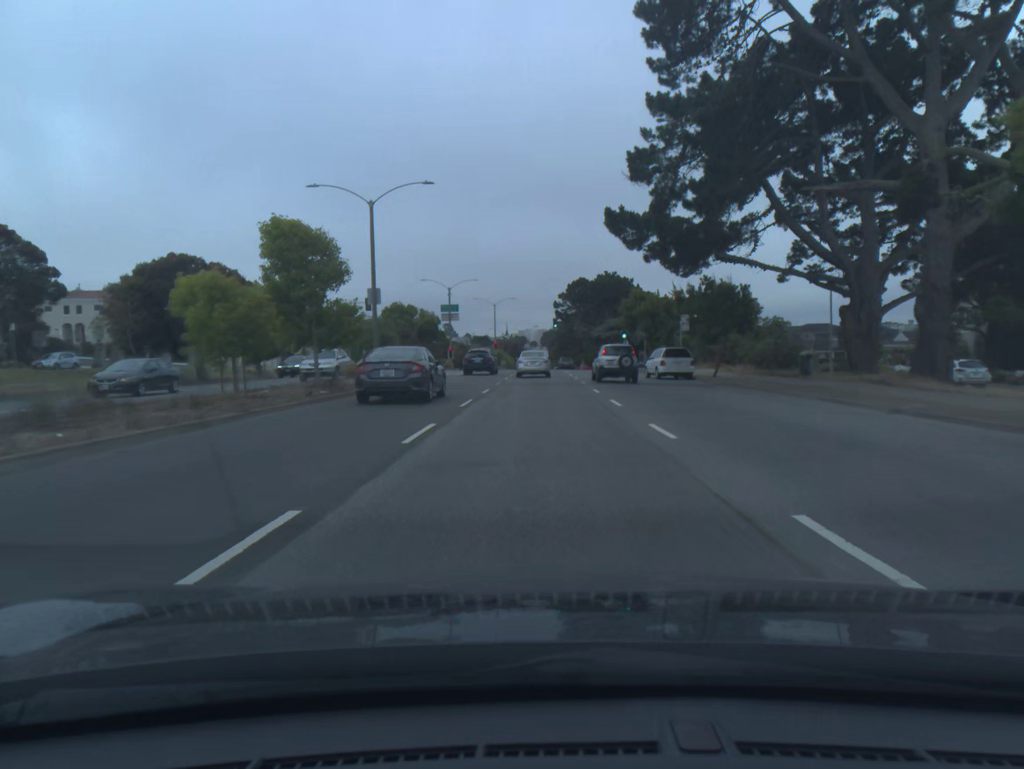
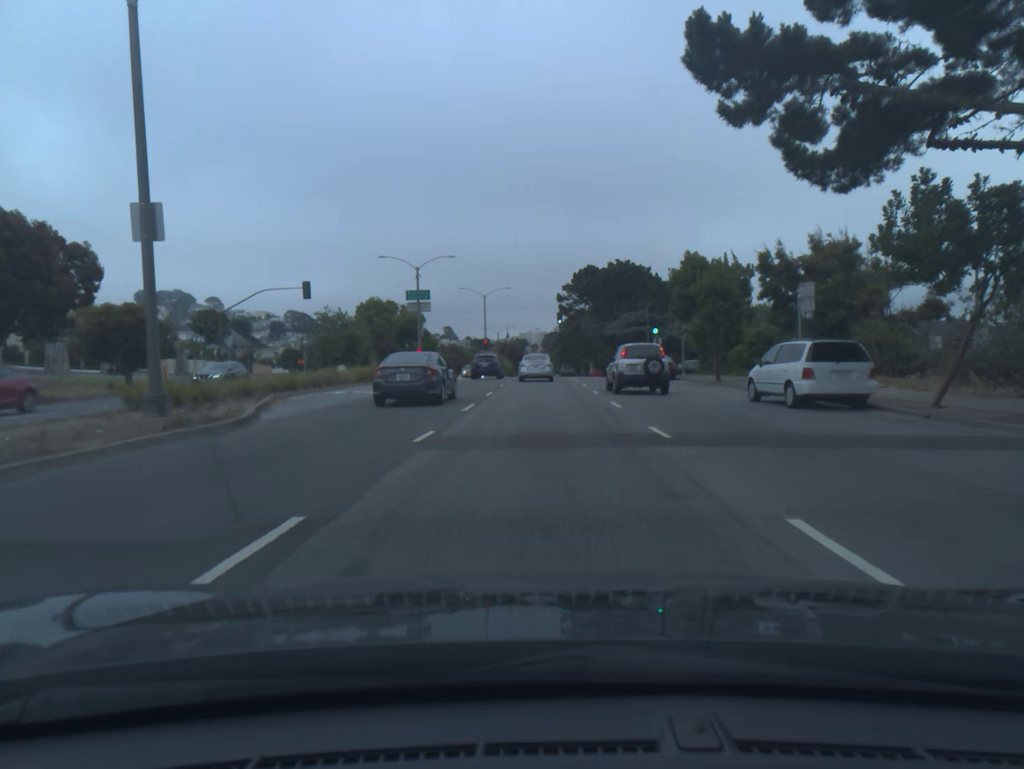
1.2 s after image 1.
(0.0, +21.5) m; 0°
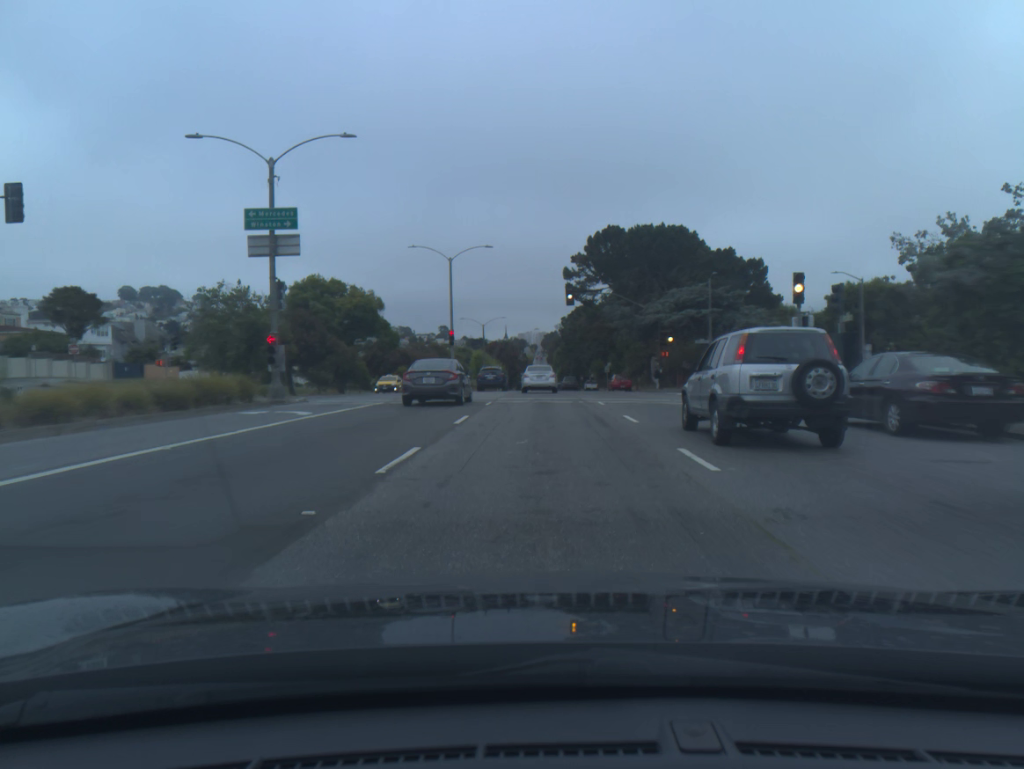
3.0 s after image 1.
(0.0, +31.9) m; 0°
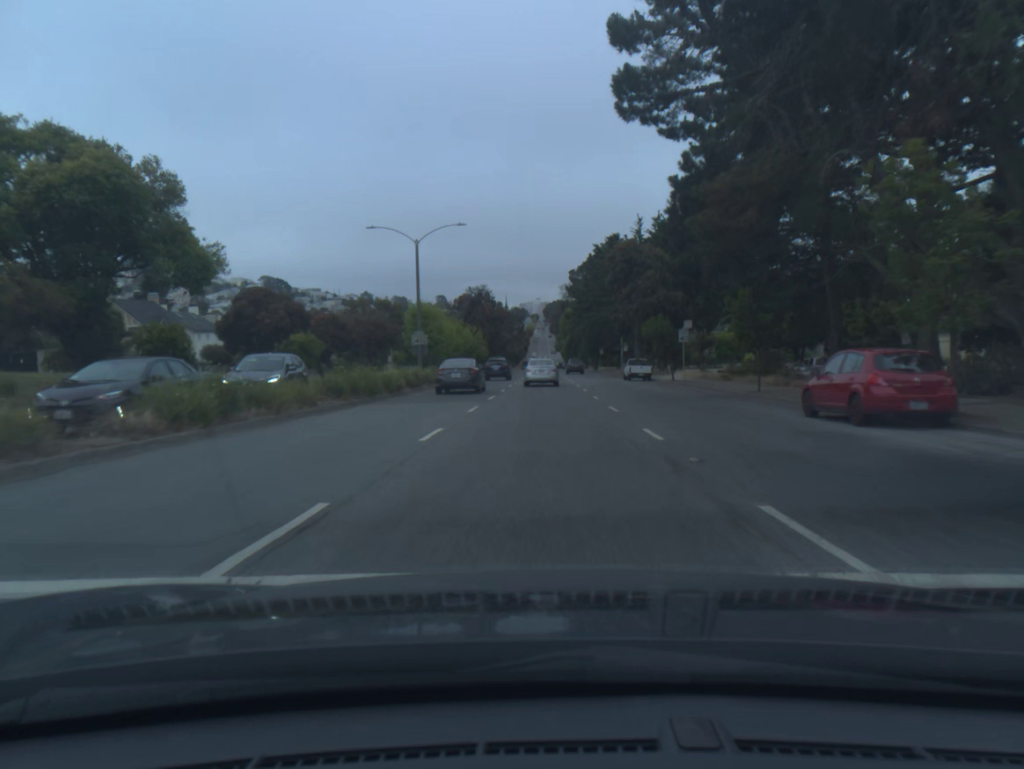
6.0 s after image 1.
(0.0, +53.1) m; 0°
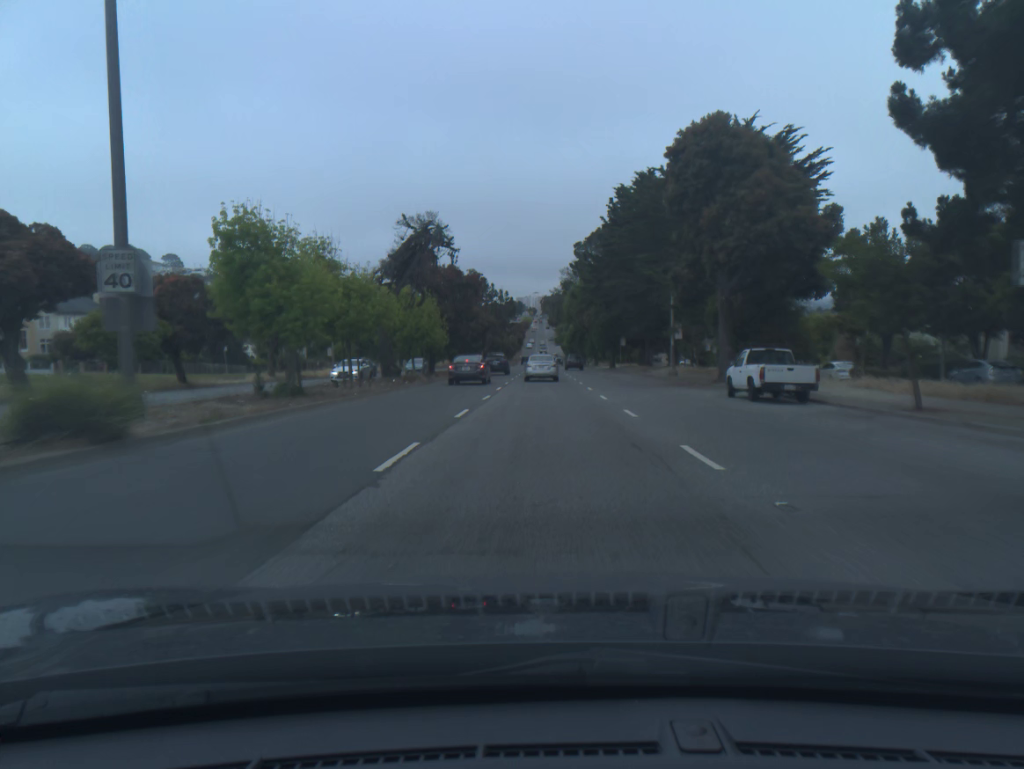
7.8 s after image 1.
(0.0, +32.5) m; 0°
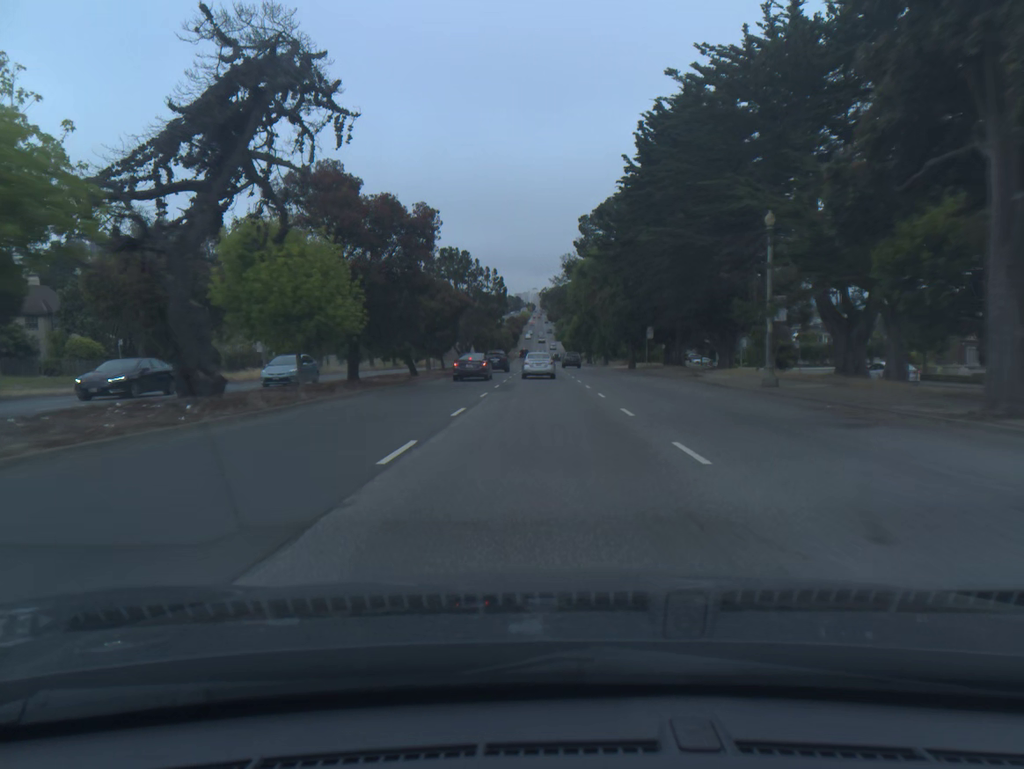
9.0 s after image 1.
(+0.1, +22.0) m; 0°
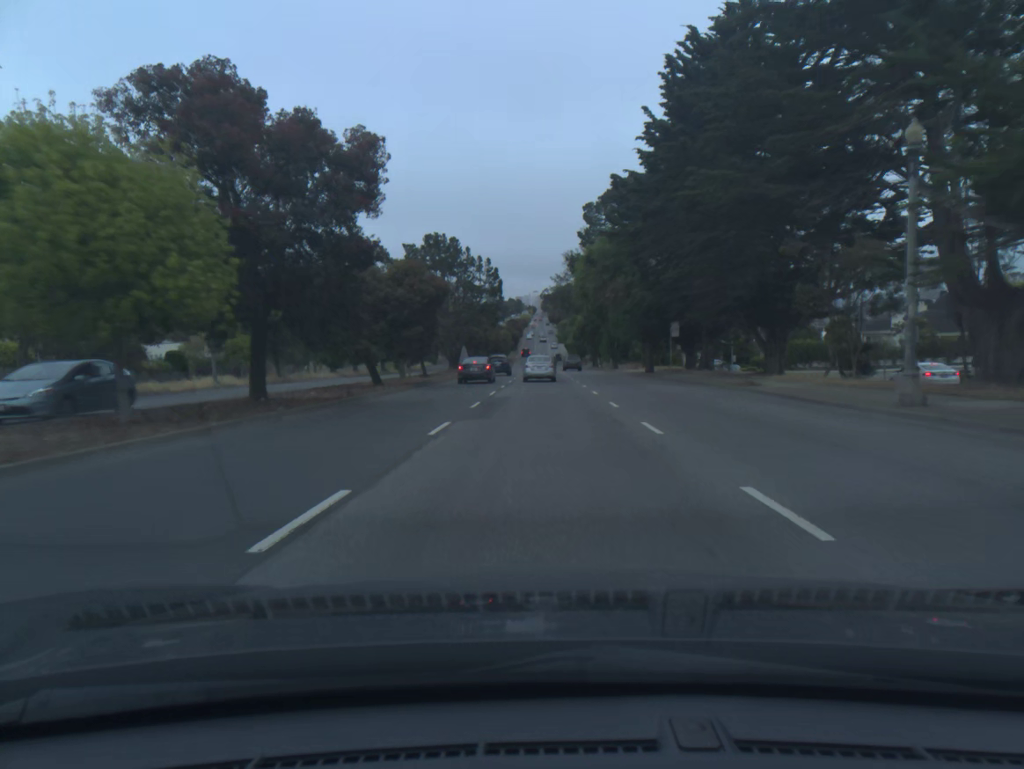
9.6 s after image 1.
(0.0, +11.0) m; 0°
